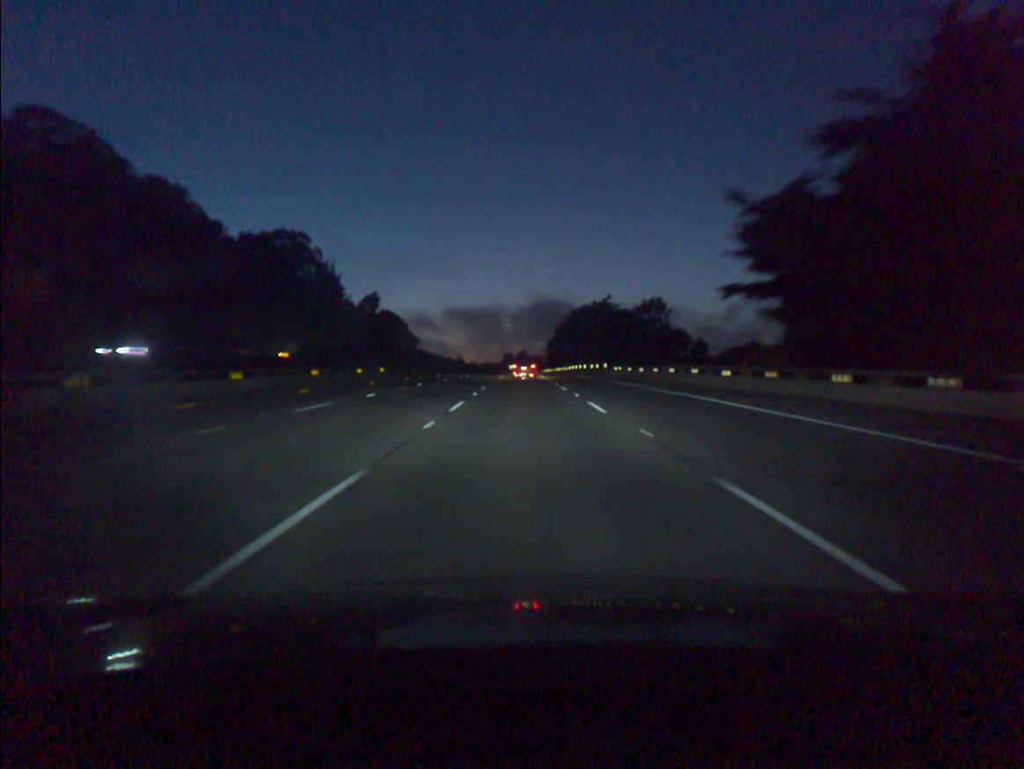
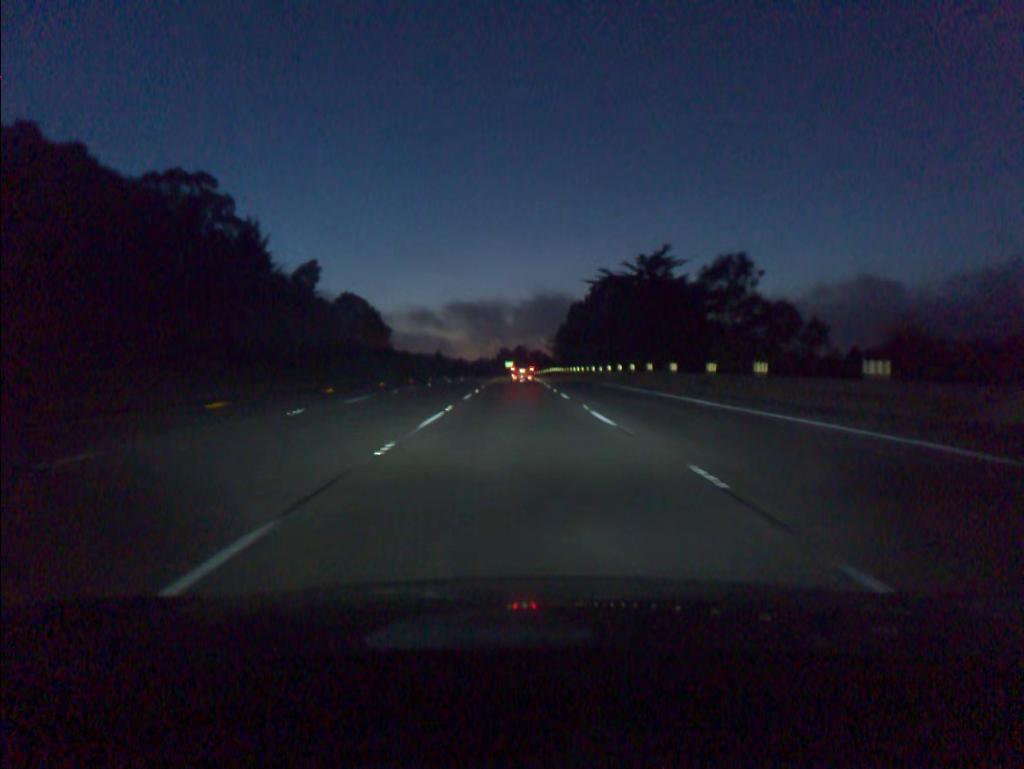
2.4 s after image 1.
(+0.2, +61.7) m; 0°
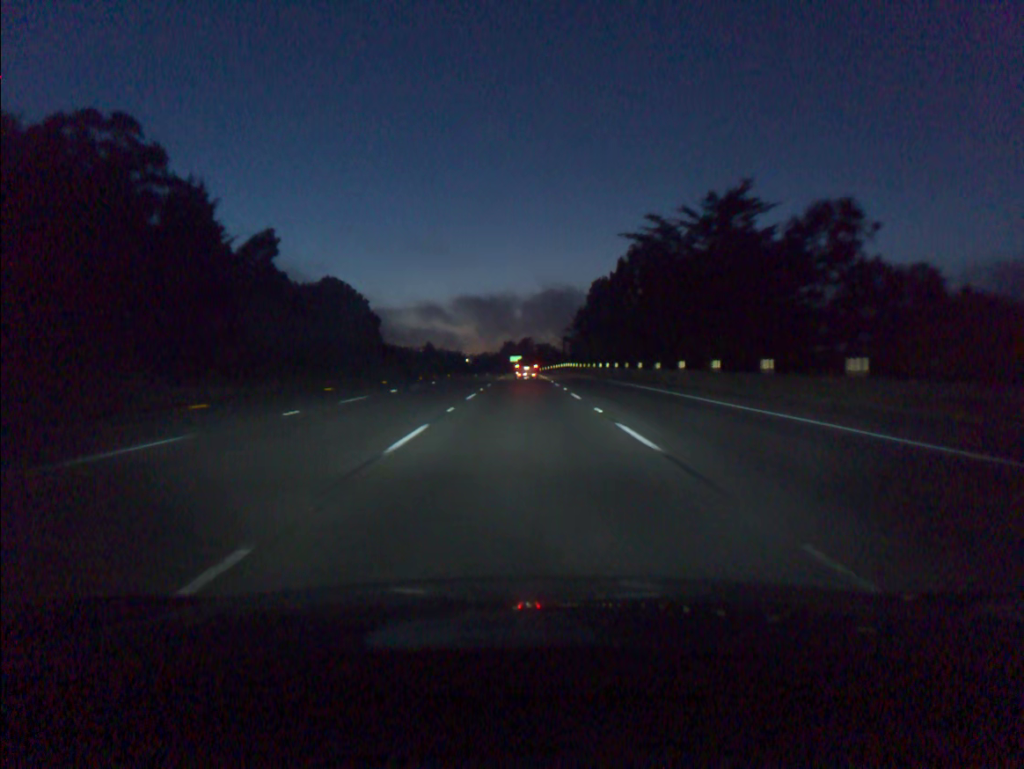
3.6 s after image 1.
(-0.1, +30.9) m; 0°
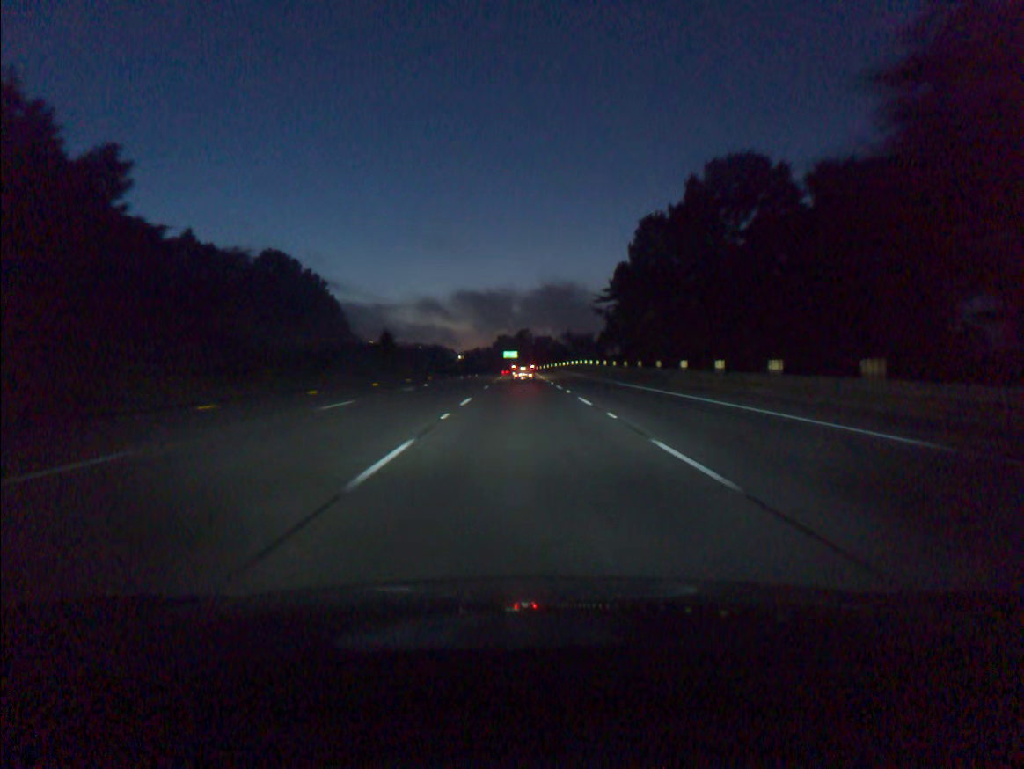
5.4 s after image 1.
(0.0, +46.5) m; 0°
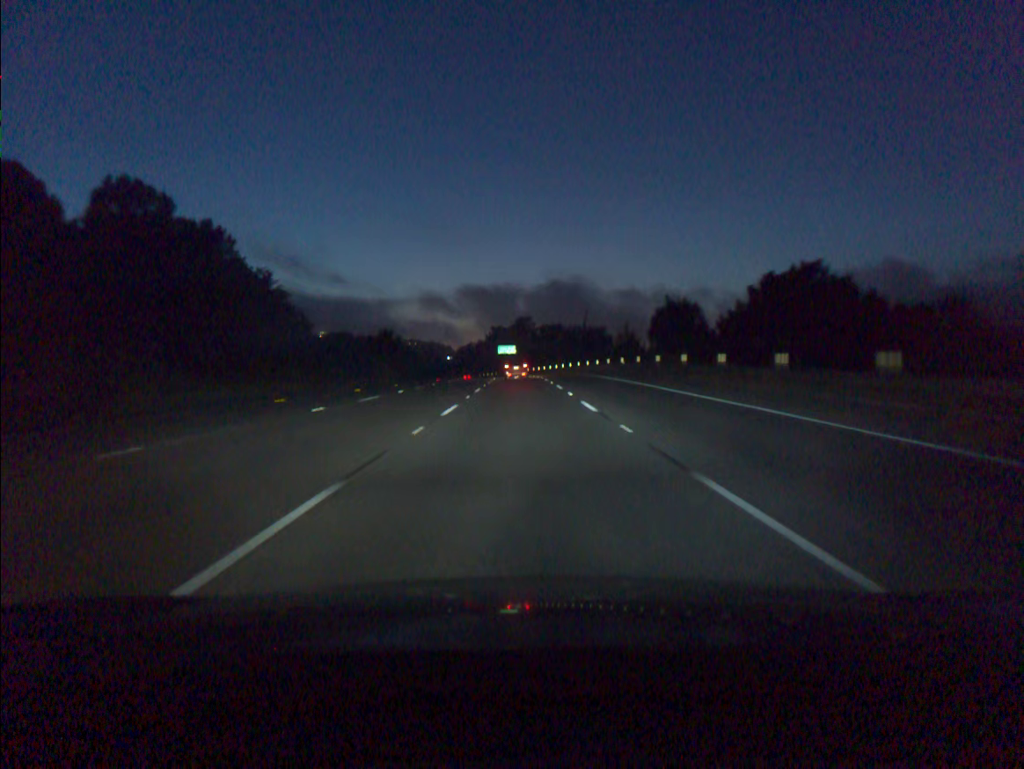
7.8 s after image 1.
(+0.2, +62.2) m; 0°
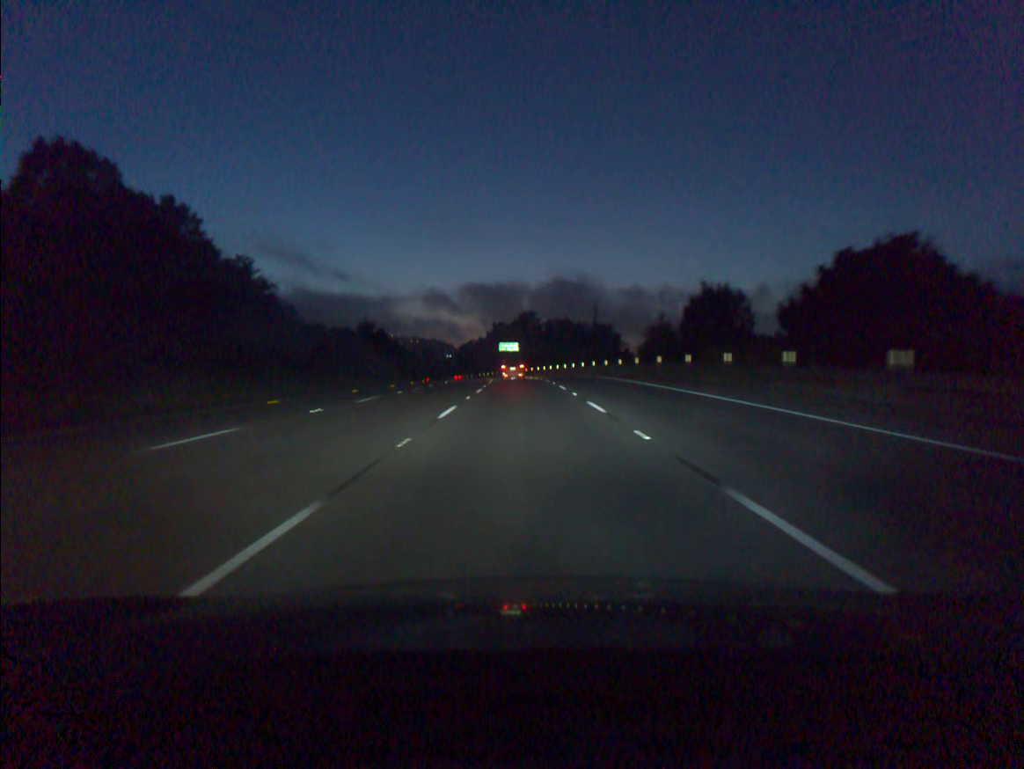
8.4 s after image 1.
(0.0, +15.6) m; 0°
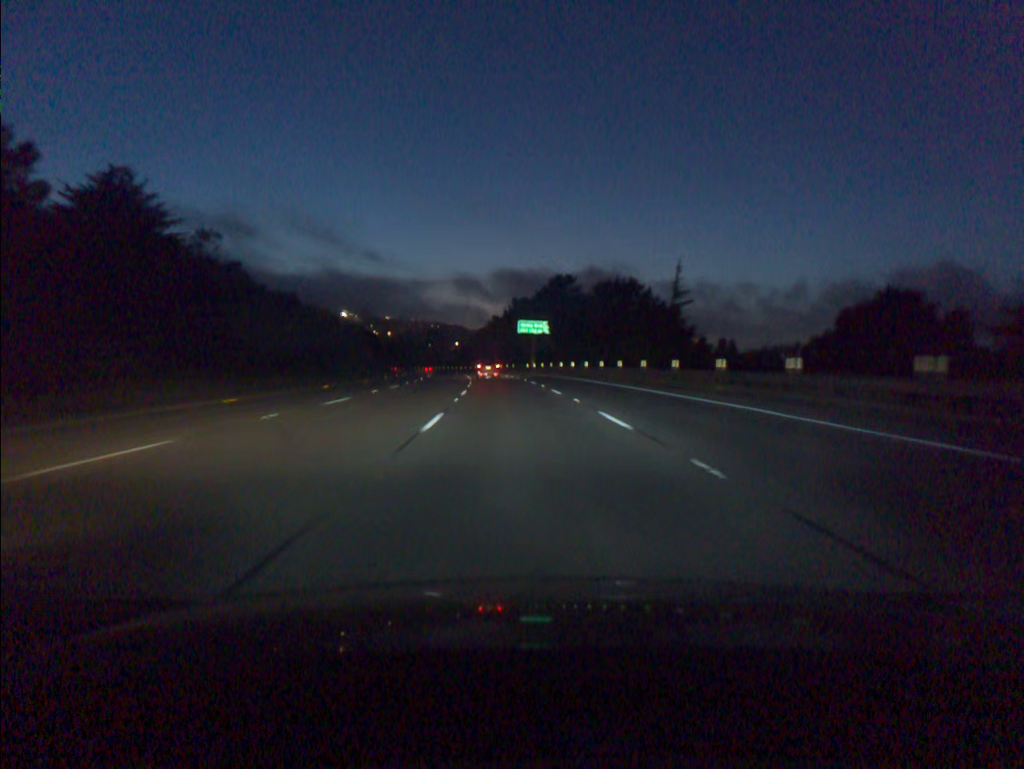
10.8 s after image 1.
(-0.6, +62.2) m; -2°
